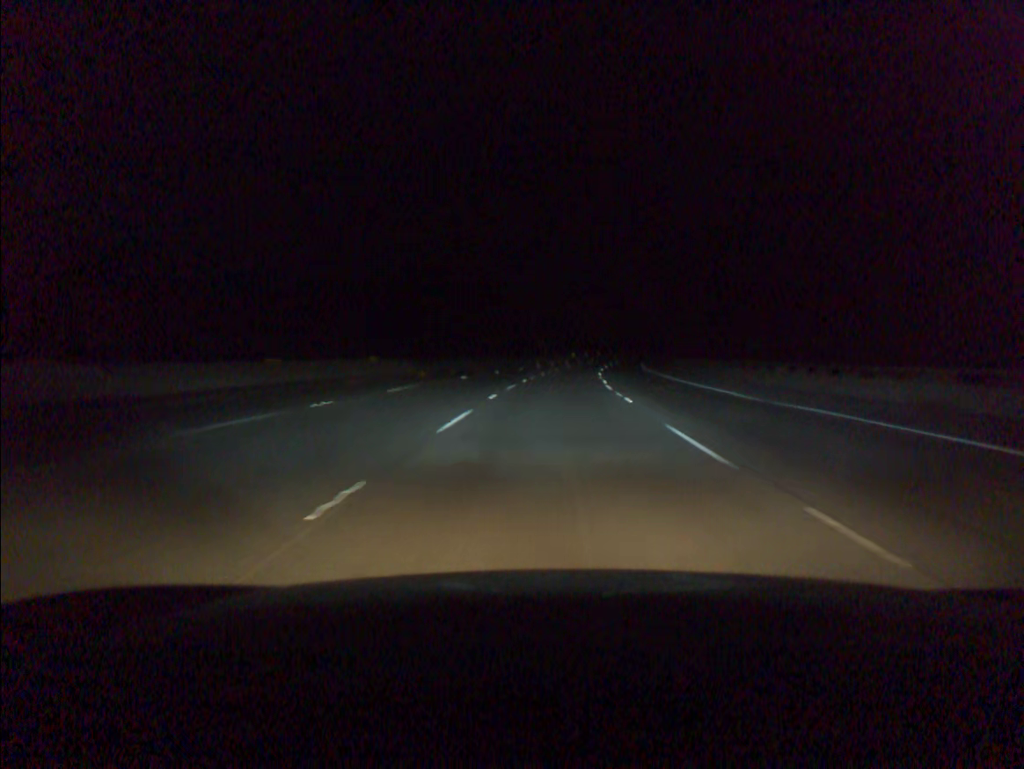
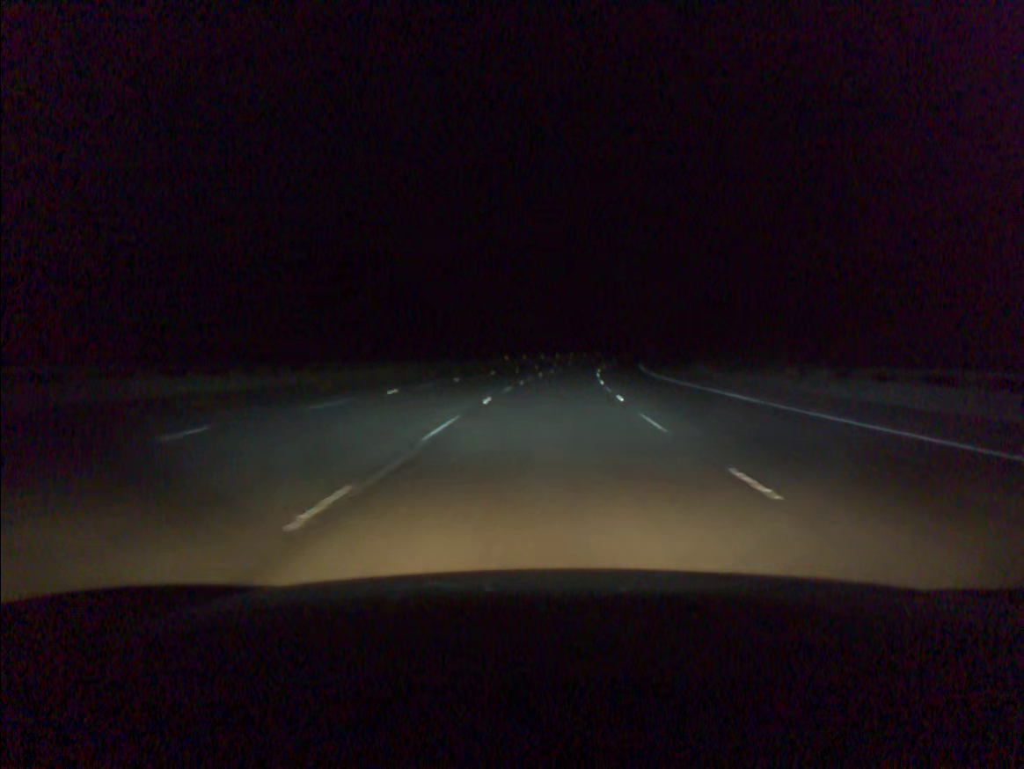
(+2.5, +58.6) m; +5°
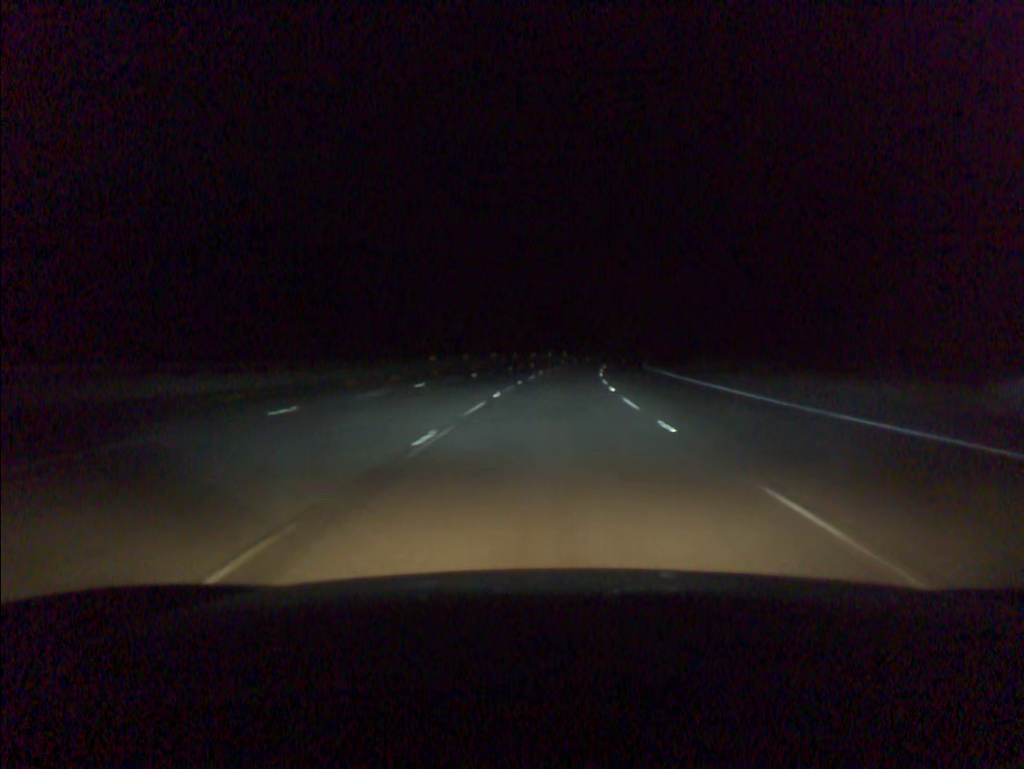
(+0.9, +39.1) m; +3°
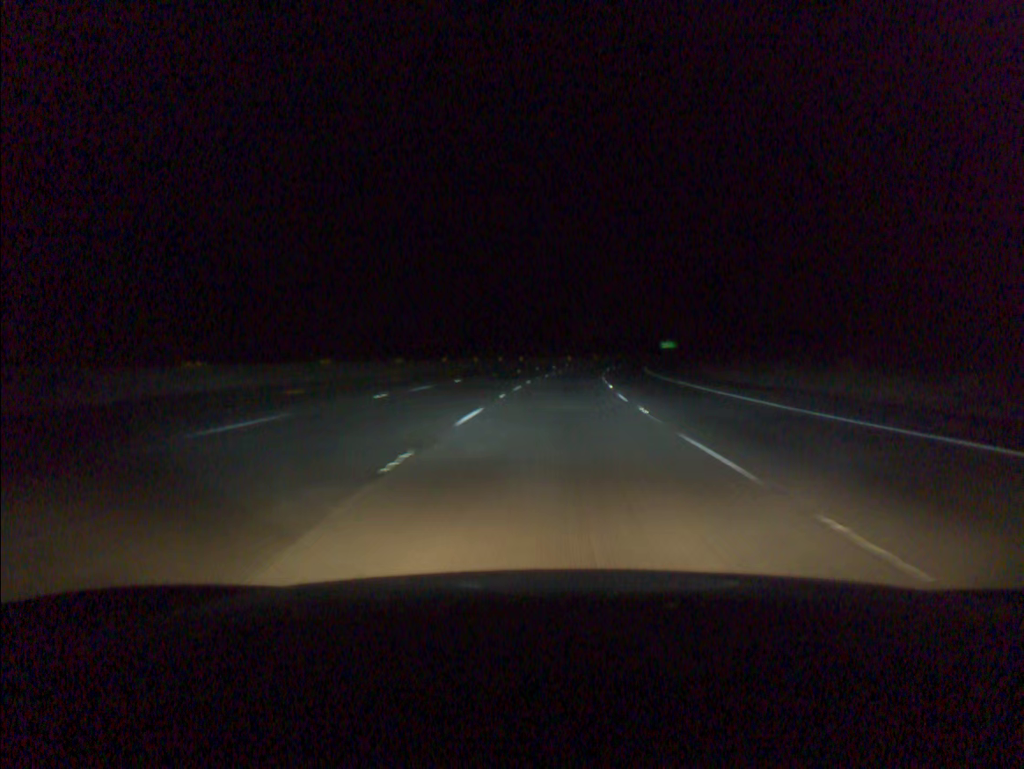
(+1.0, +39.1) m; +3°
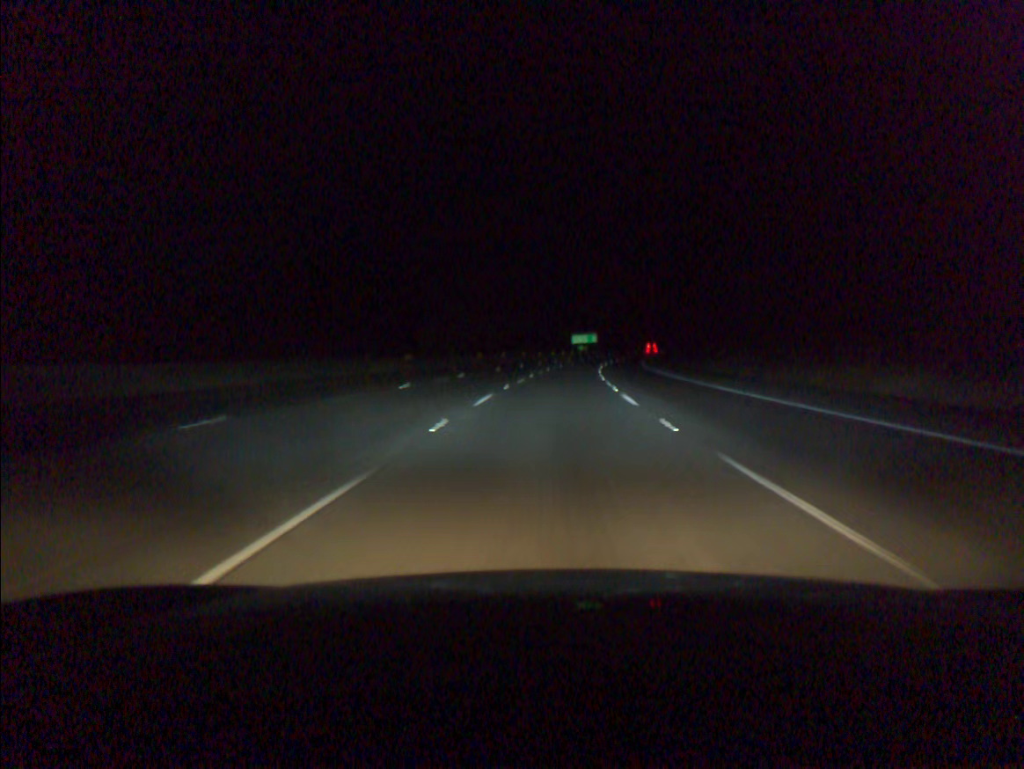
(+7.3, +97.3) m; +8°
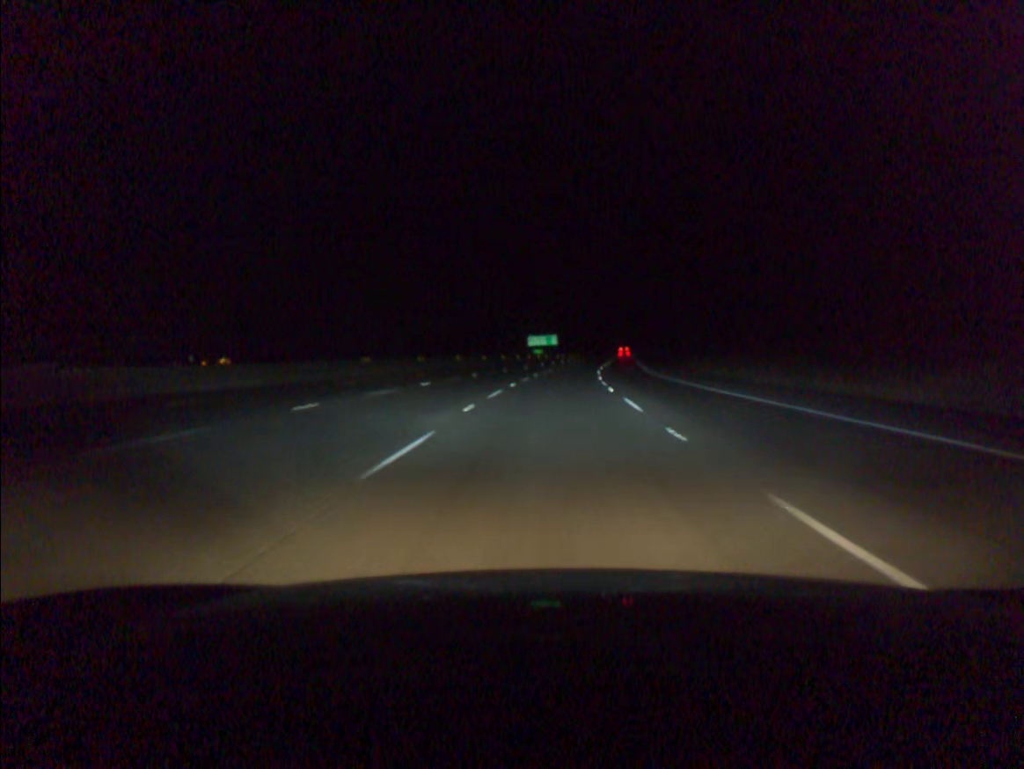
(+1.1, +39.1) m; +3°
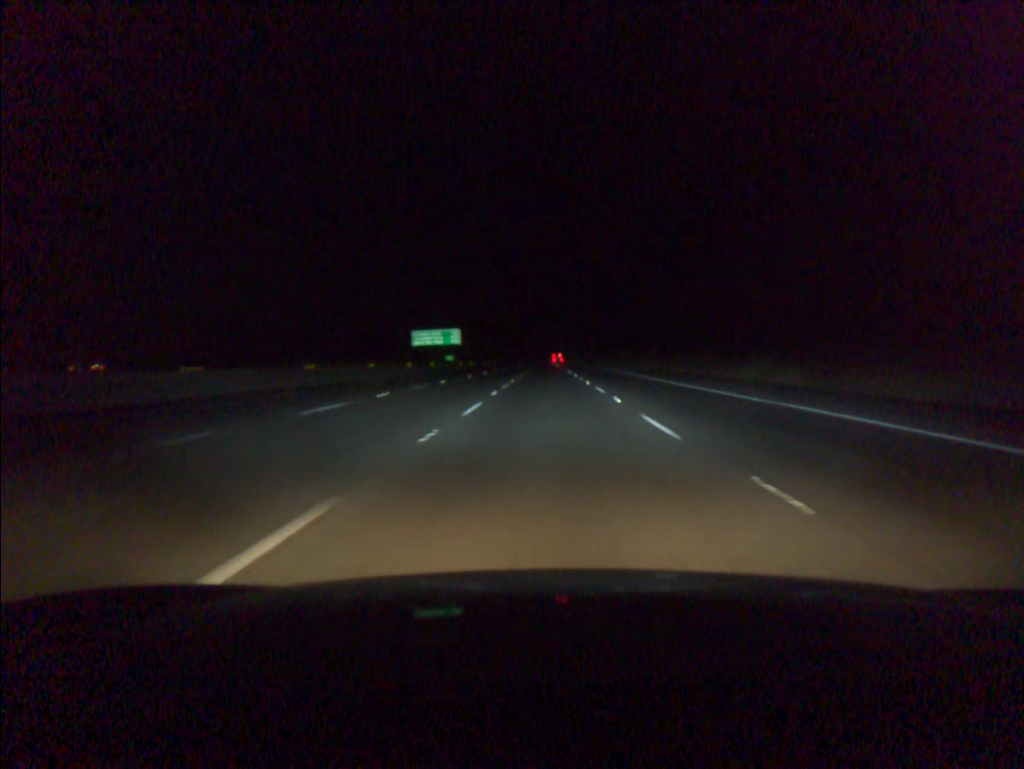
(+4.2, +78.2) m; +6°
